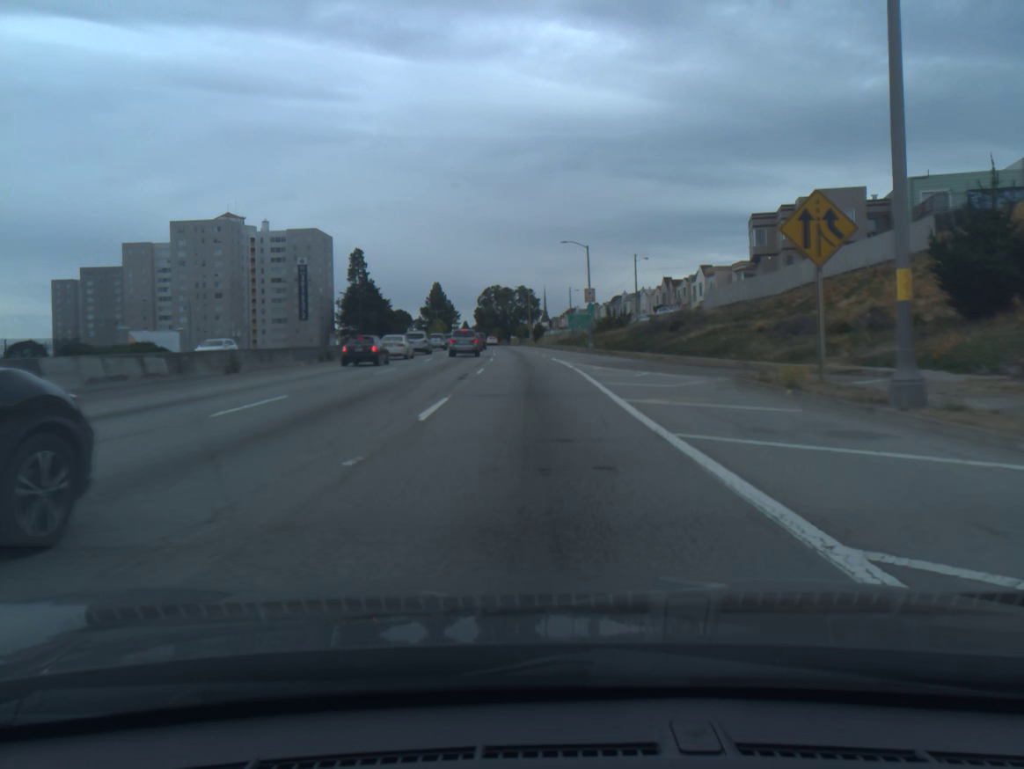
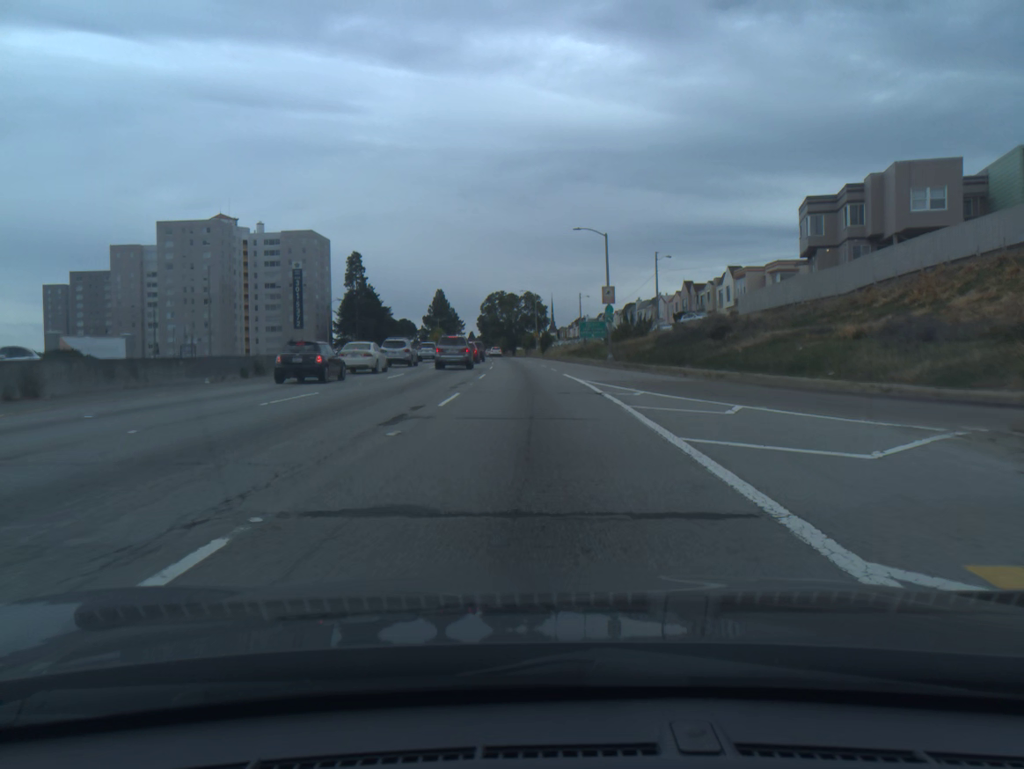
(-0.1, +12.5) m; -1°
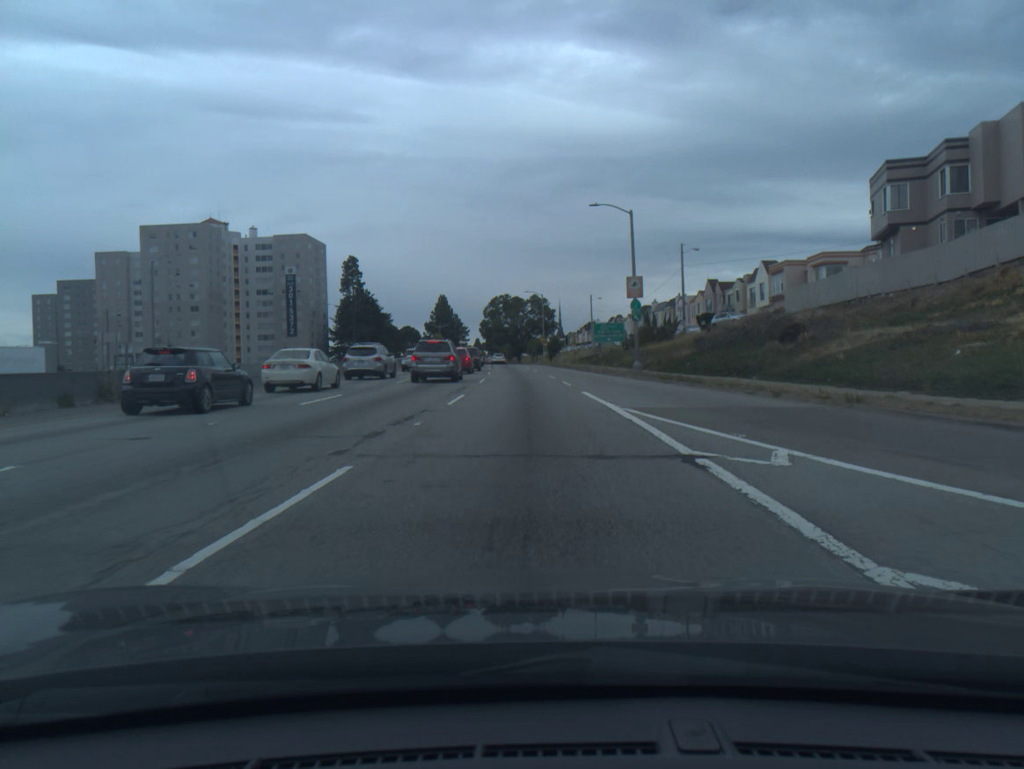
(-0.1, +12.2) m; -1°
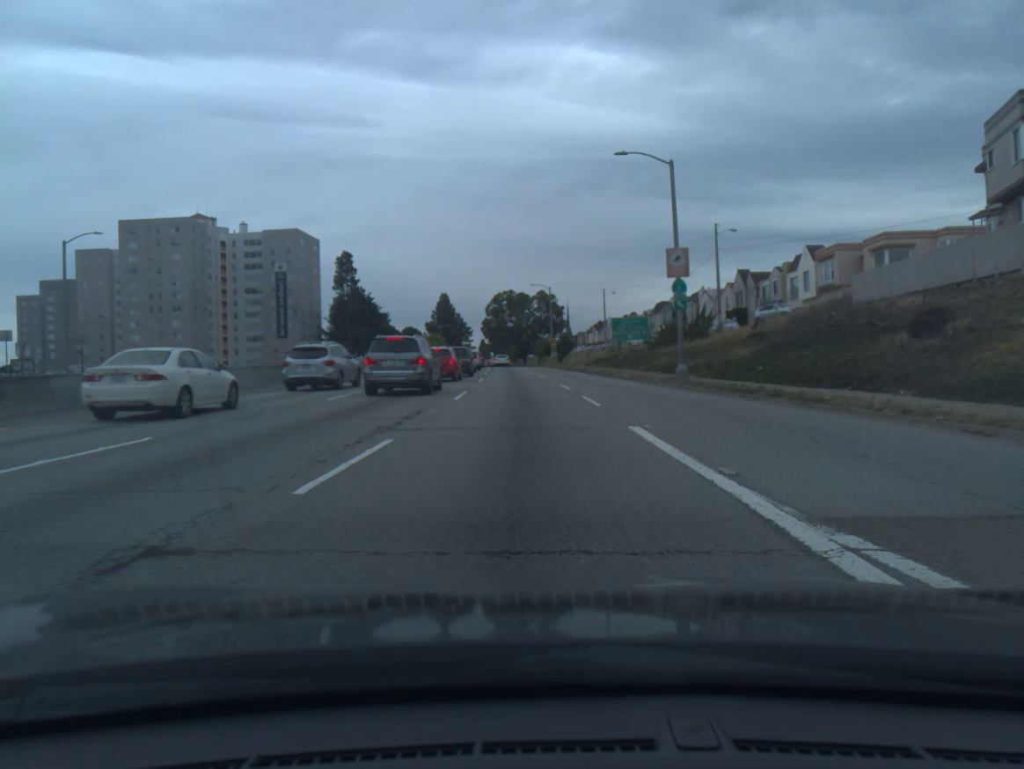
(0.0, +11.7) m; -1°
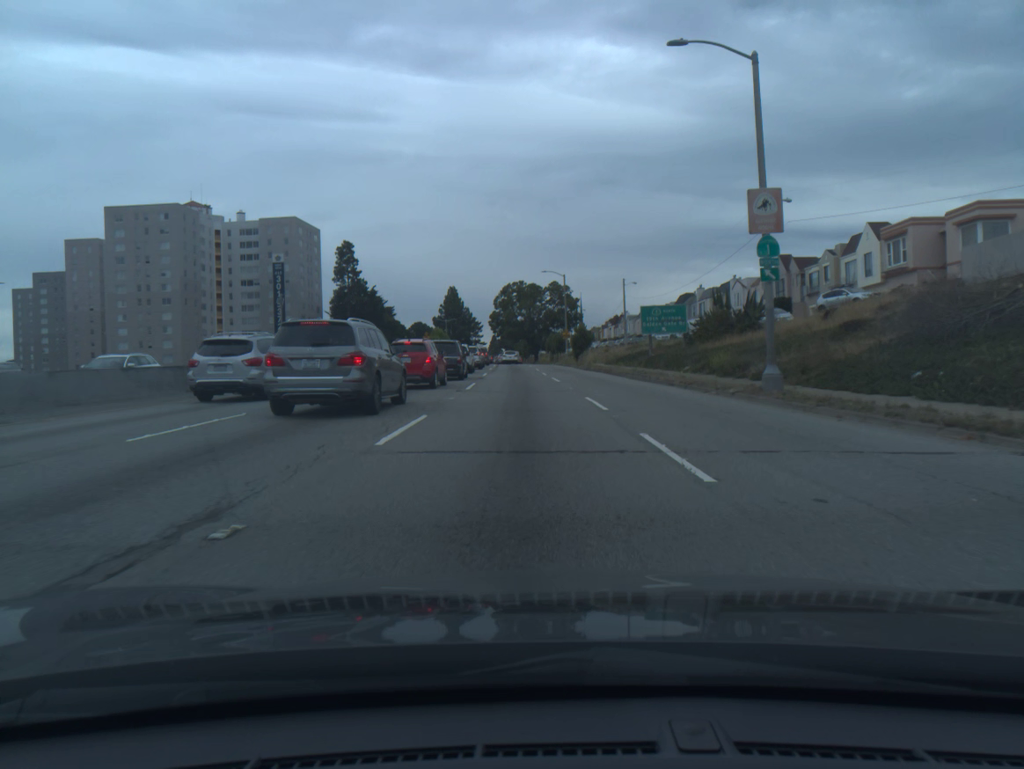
(-0.1, +11.3) m; -1°
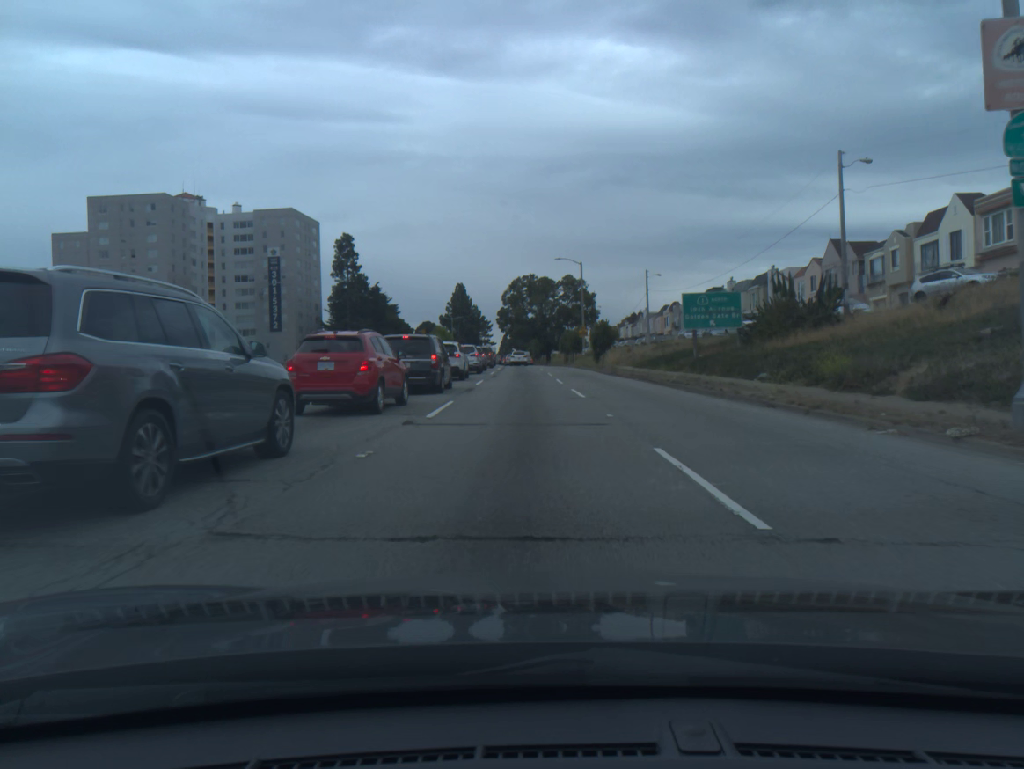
(-0.1, +10.8) m; -1°
